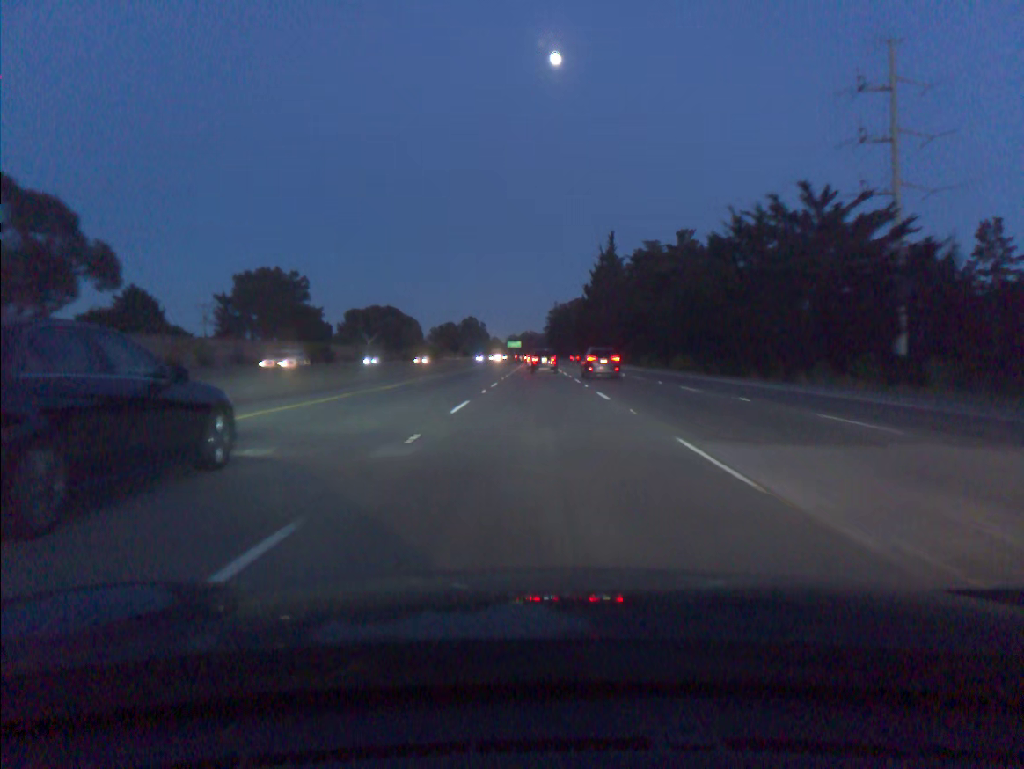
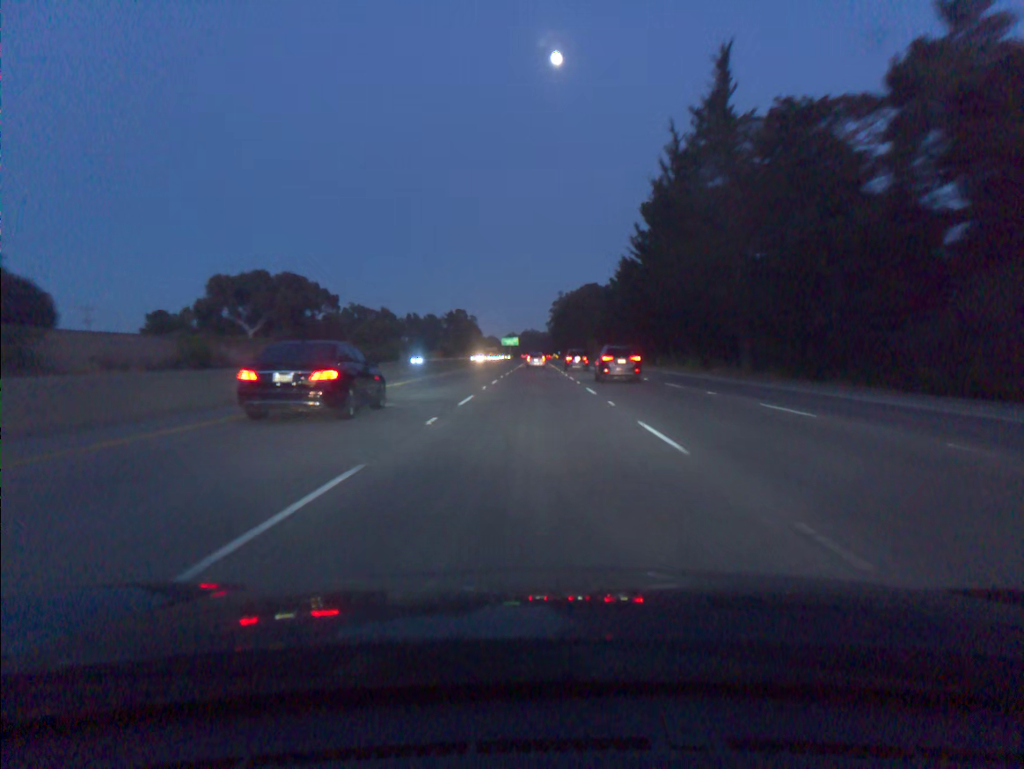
(+0.2, +84.4) m; 0°
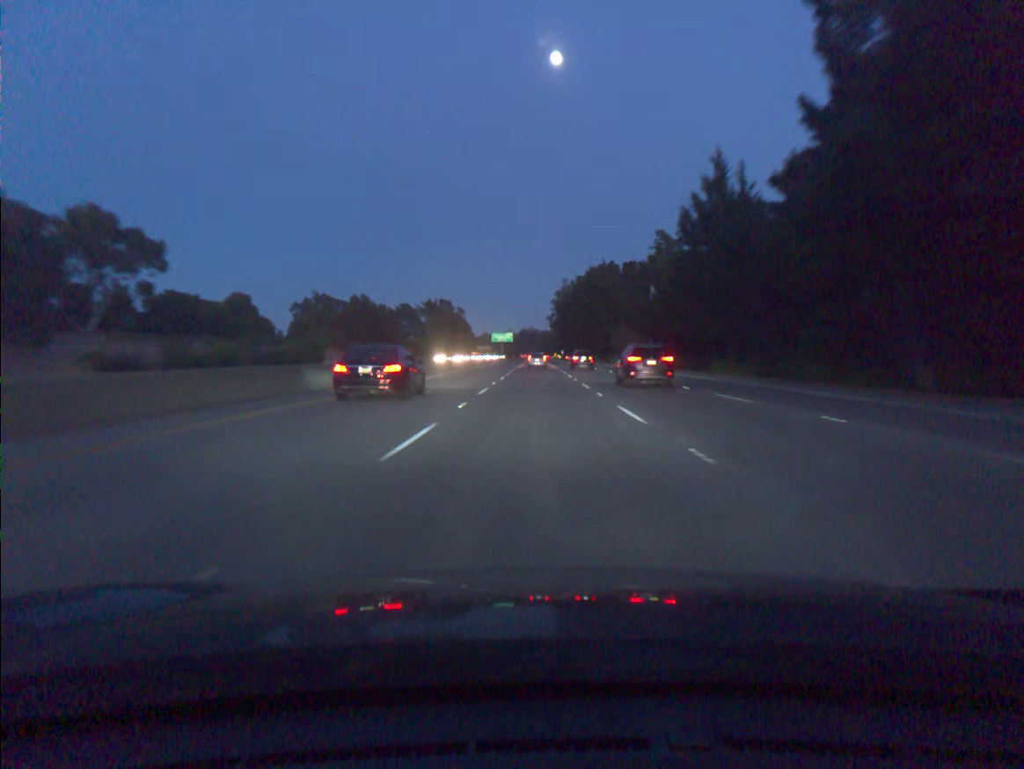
(-0.1, +68.5) m; 0°
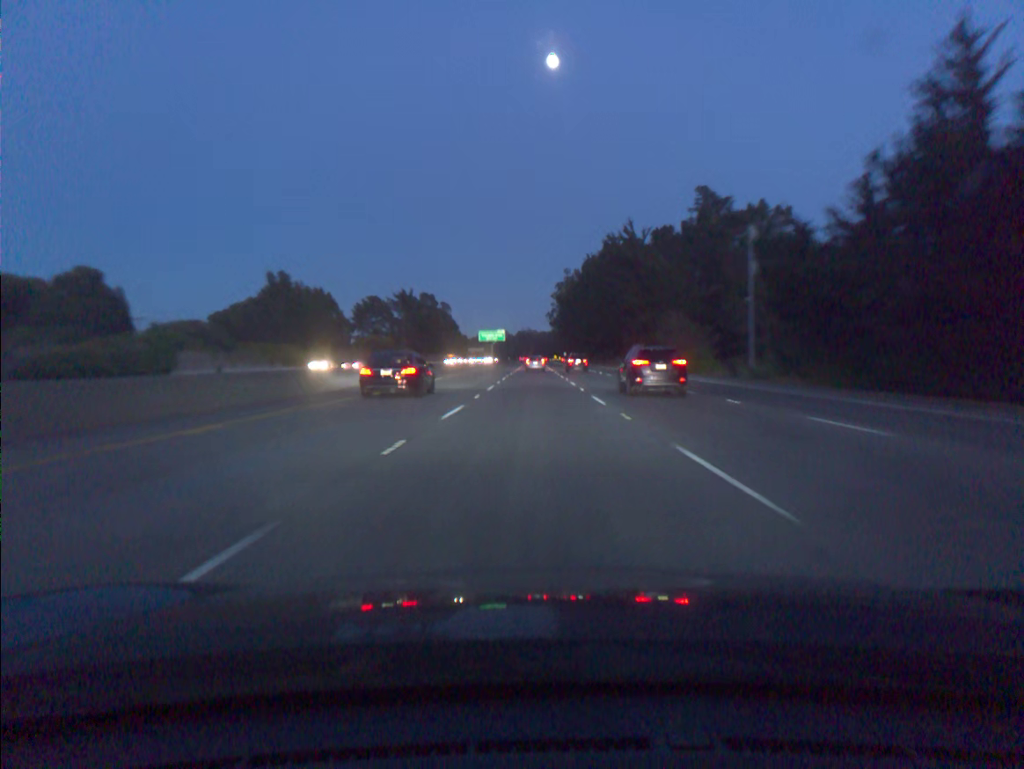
(+0.1, +51.8) m; 0°
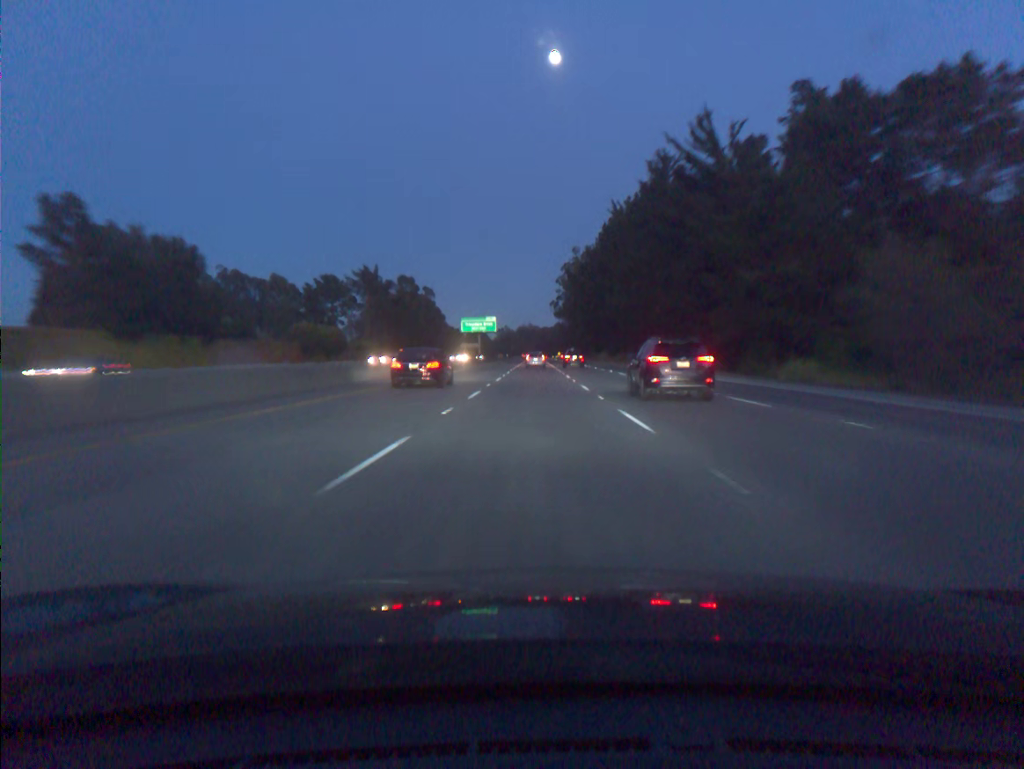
(-0.1, +52.1) m; 0°
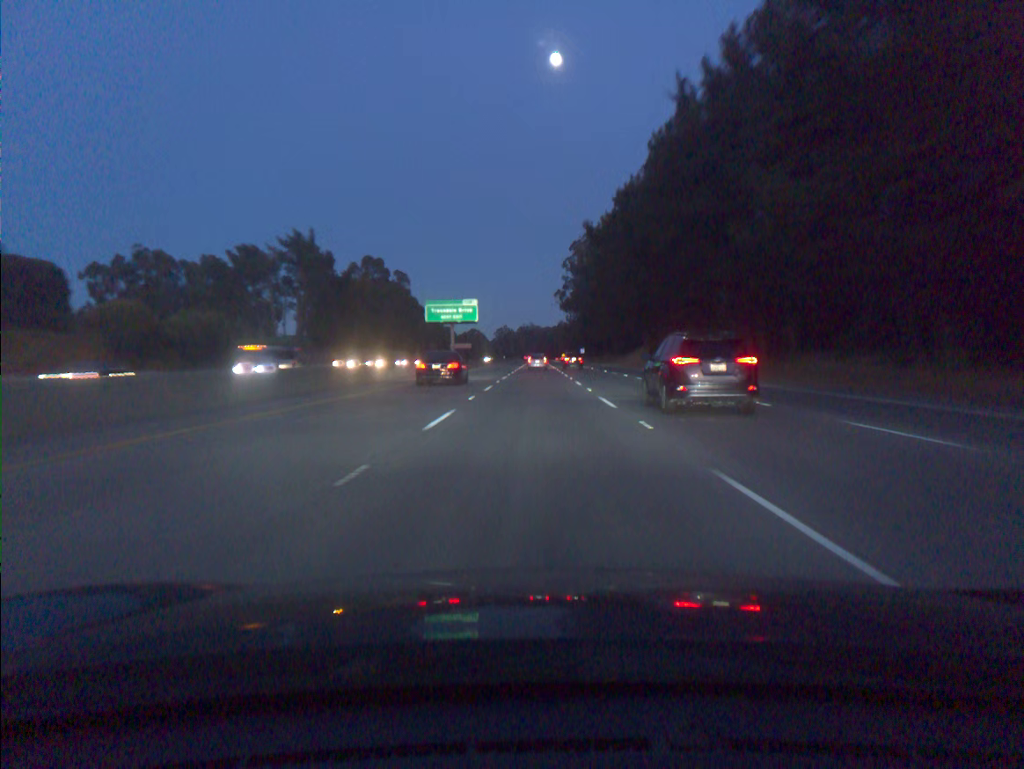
(0.0, +52.2) m; 0°
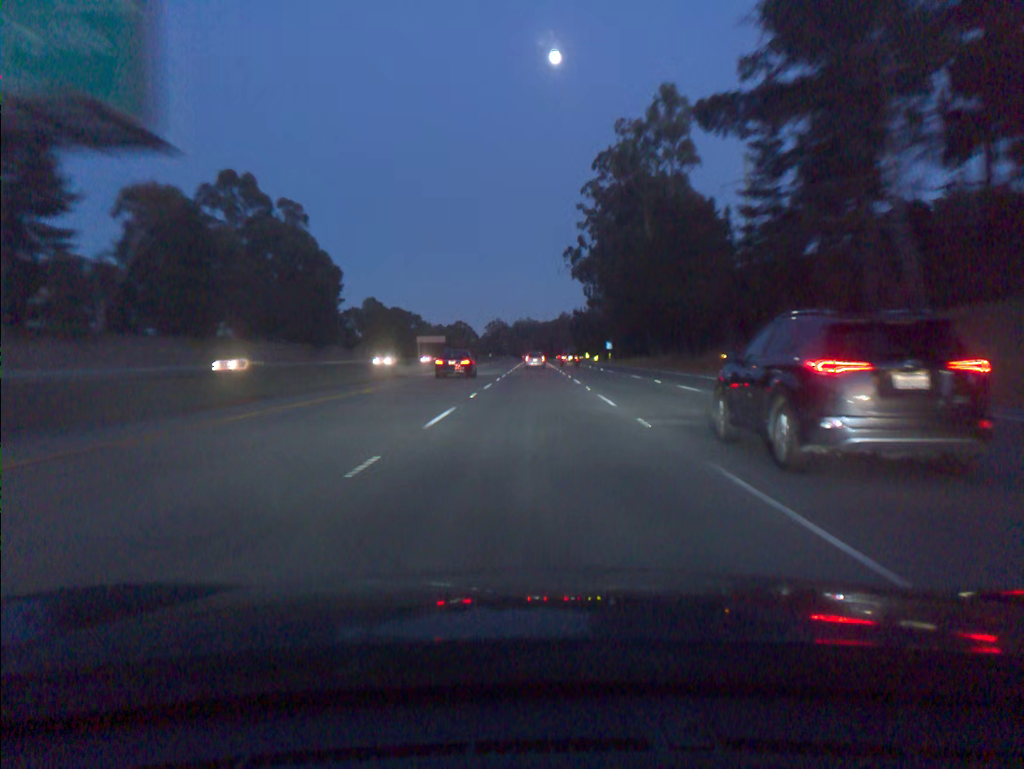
(+0.1, +87.1) m; 0°
